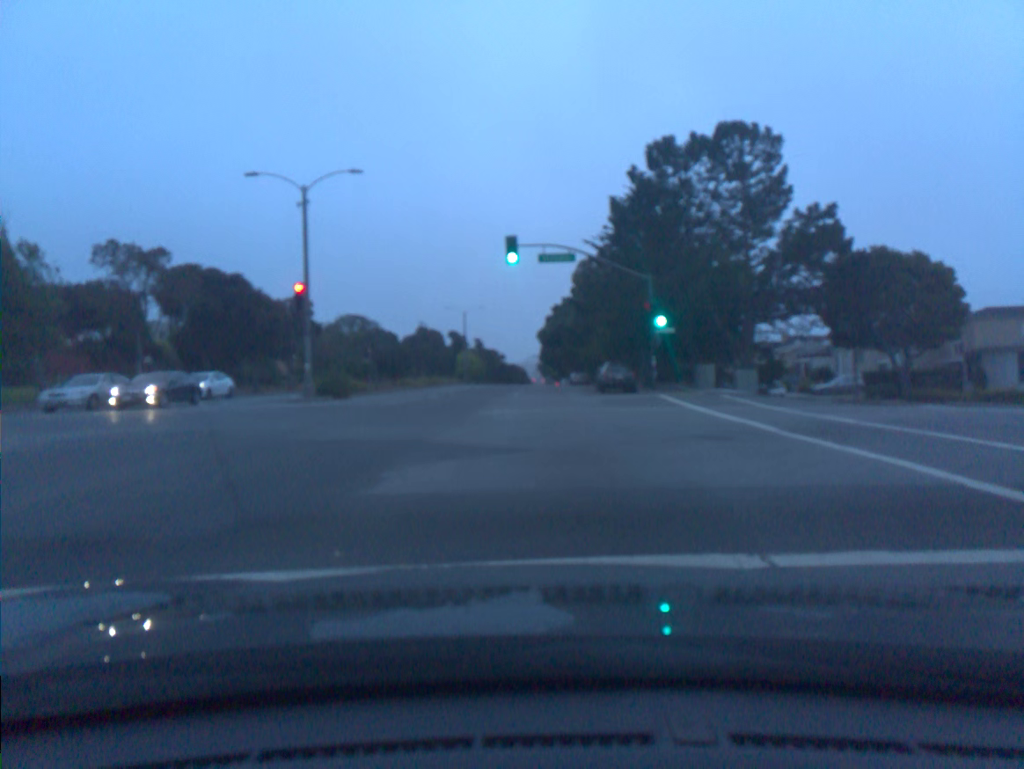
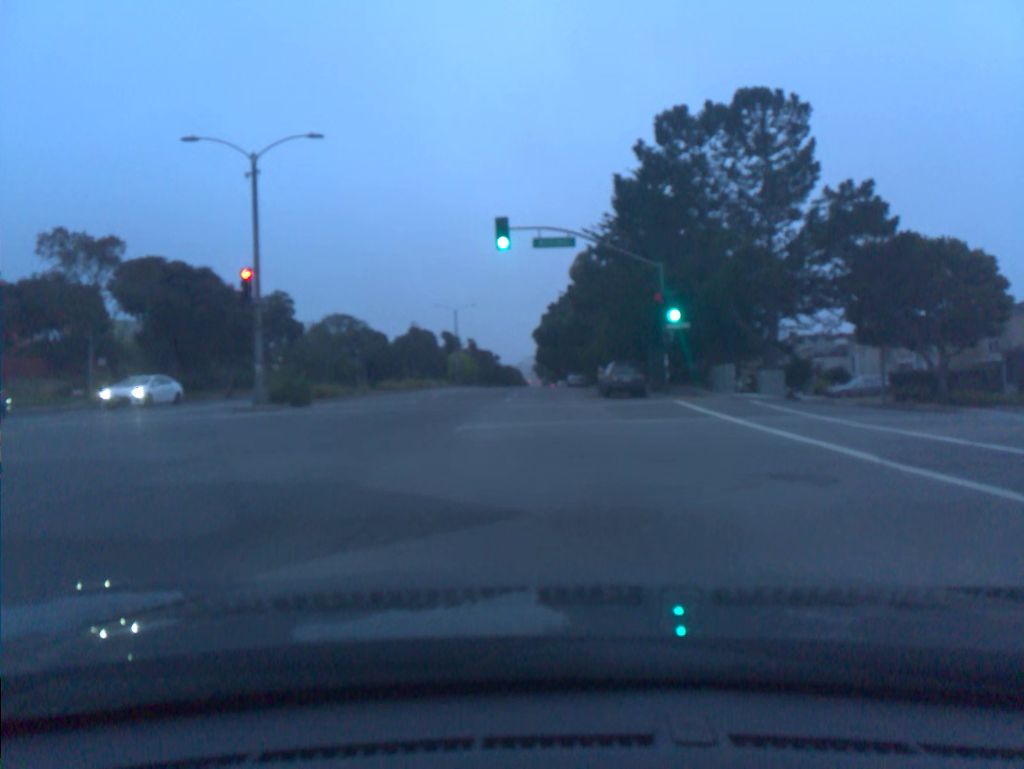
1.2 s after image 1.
(0.0, +4.7) m; 0°
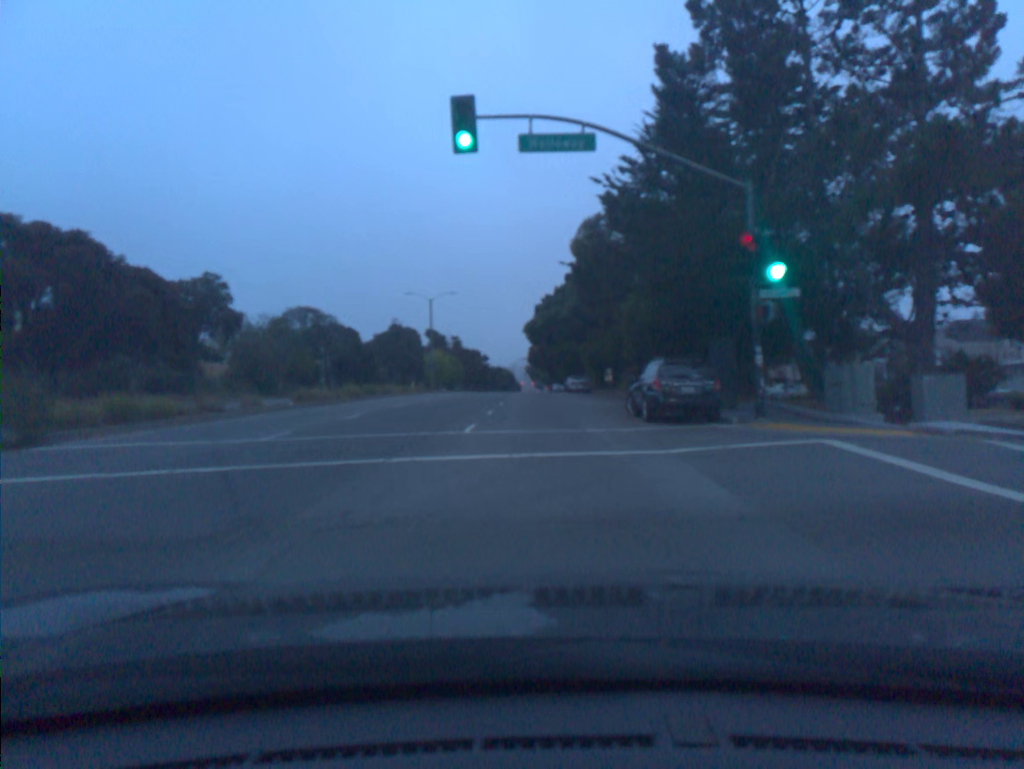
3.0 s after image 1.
(0.0, +14.3) m; 0°
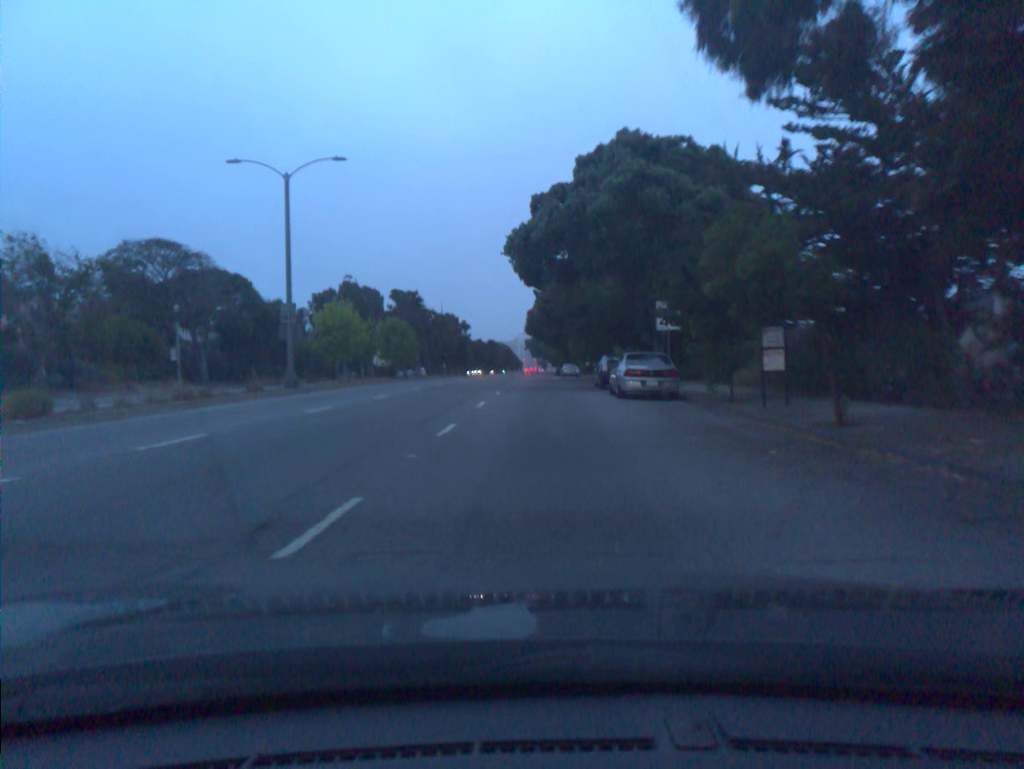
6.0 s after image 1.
(+0.3, +39.1) m; 0°
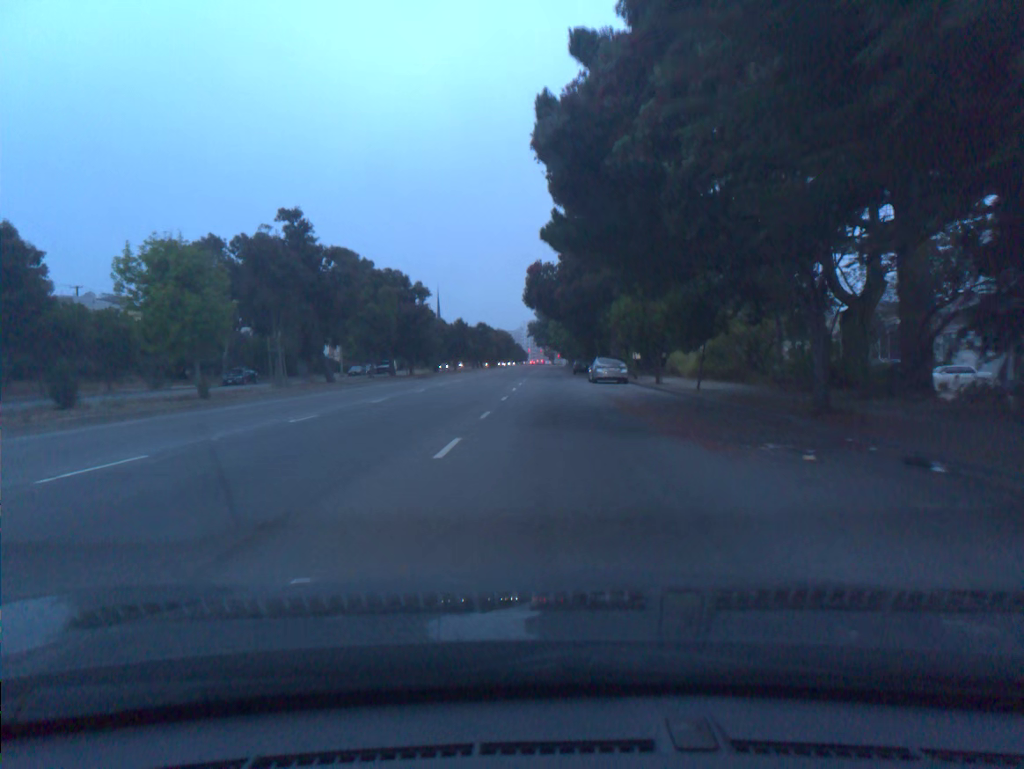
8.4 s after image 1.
(0.0, +39.2) m; 0°
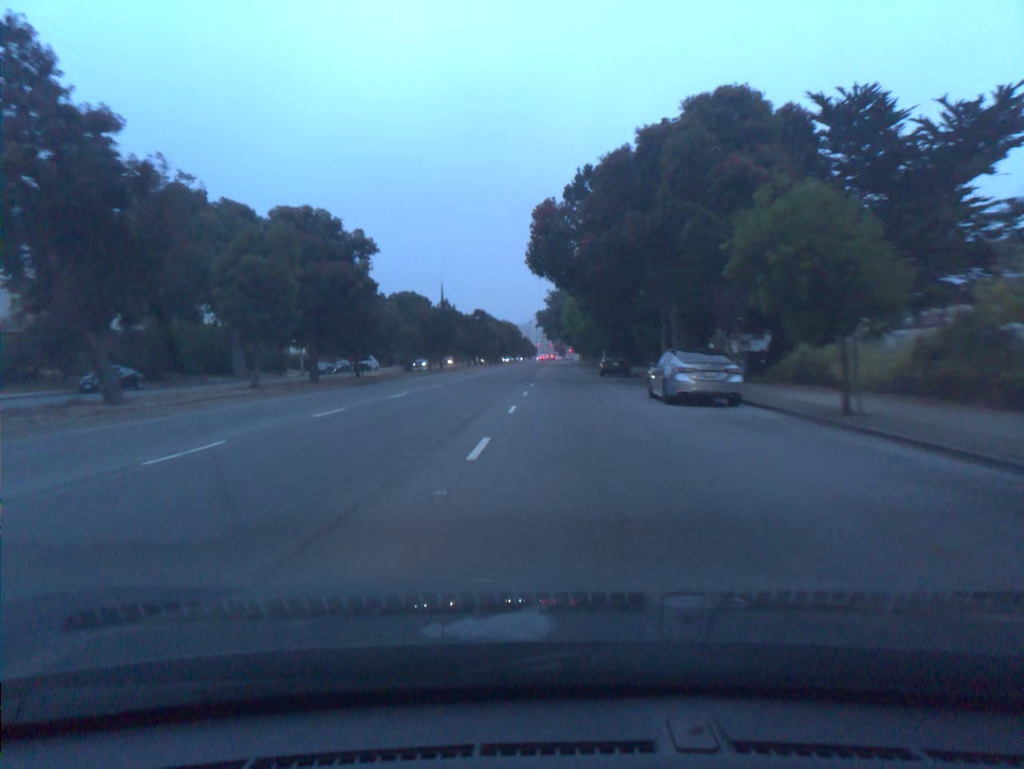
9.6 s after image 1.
(-0.1, +21.1) m; -1°
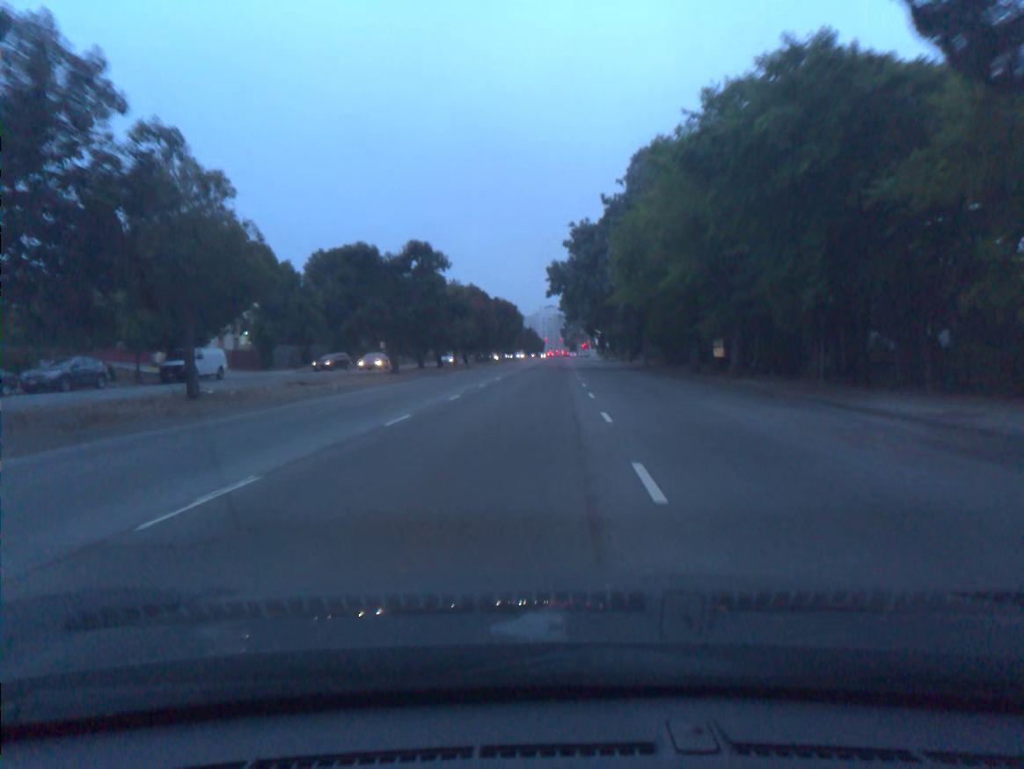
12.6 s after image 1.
(-0.7, +53.3) m; -1°
